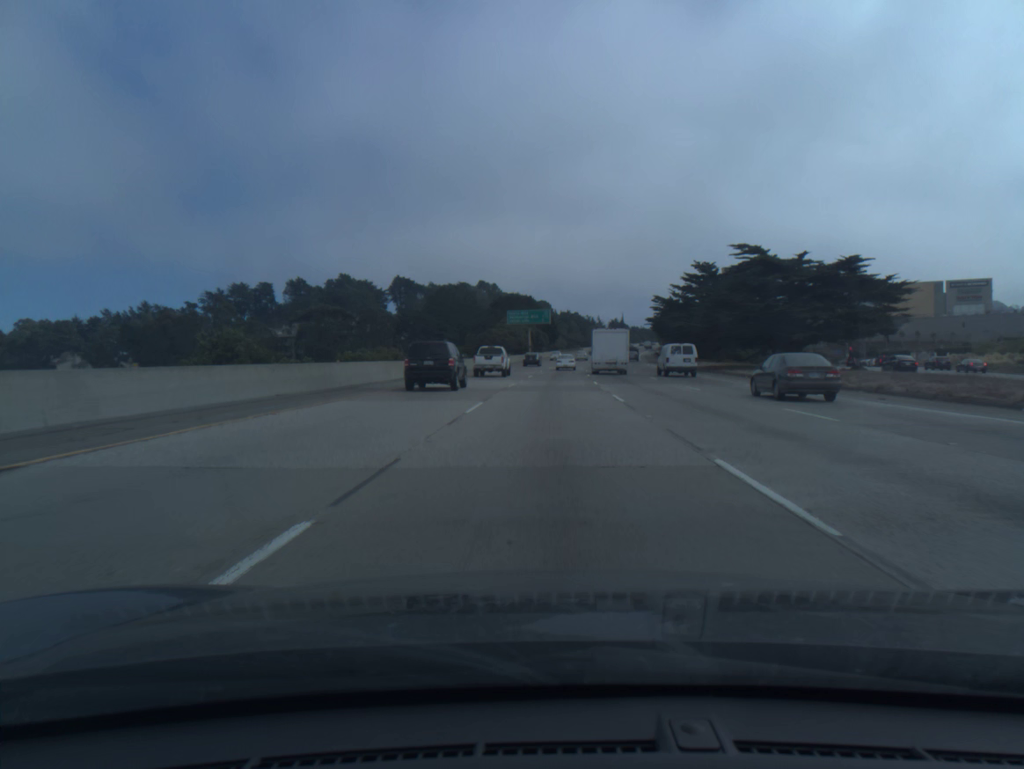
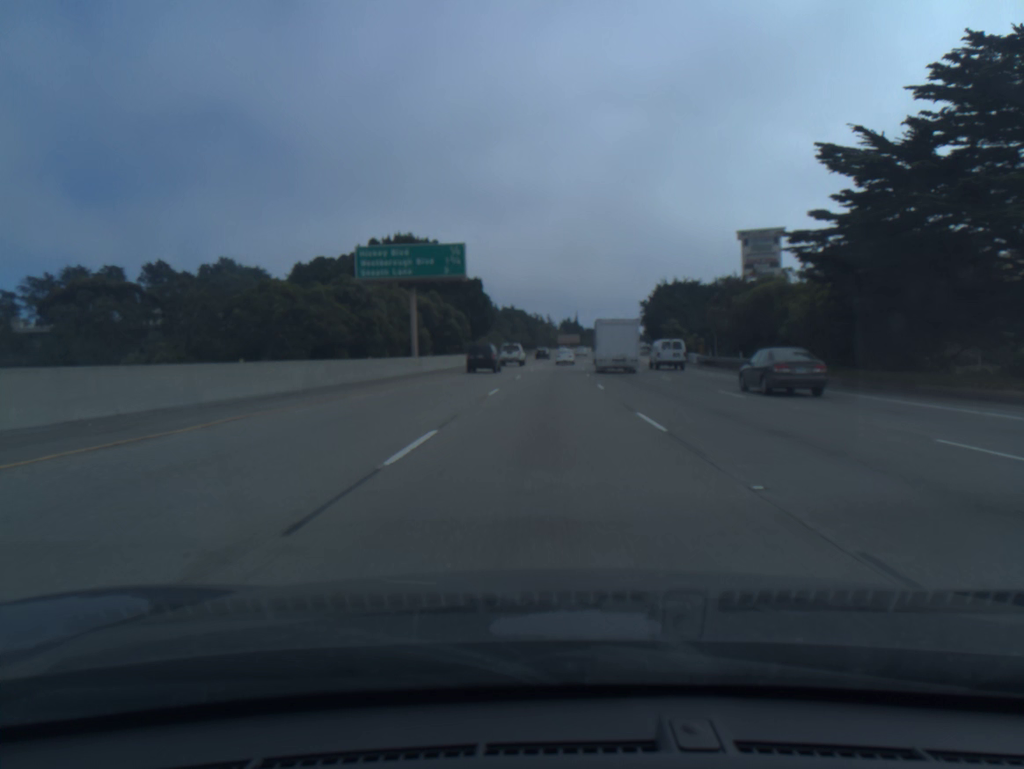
(+3.0, +81.3) m; +4°
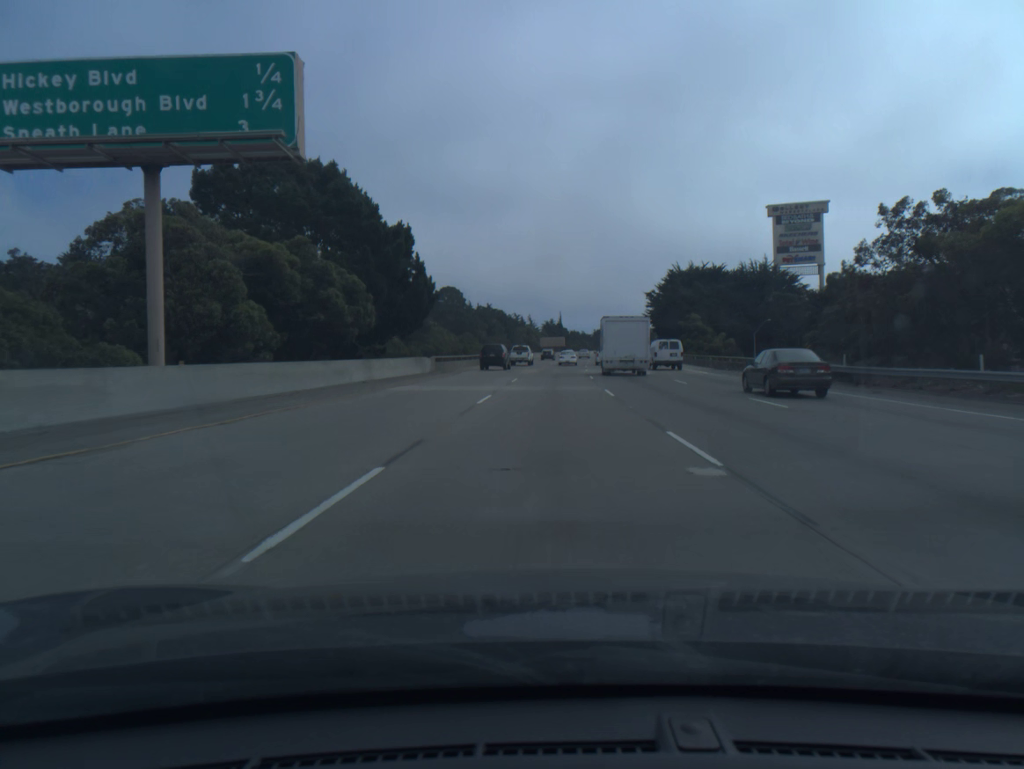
(+0.4, +33.1) m; +2°
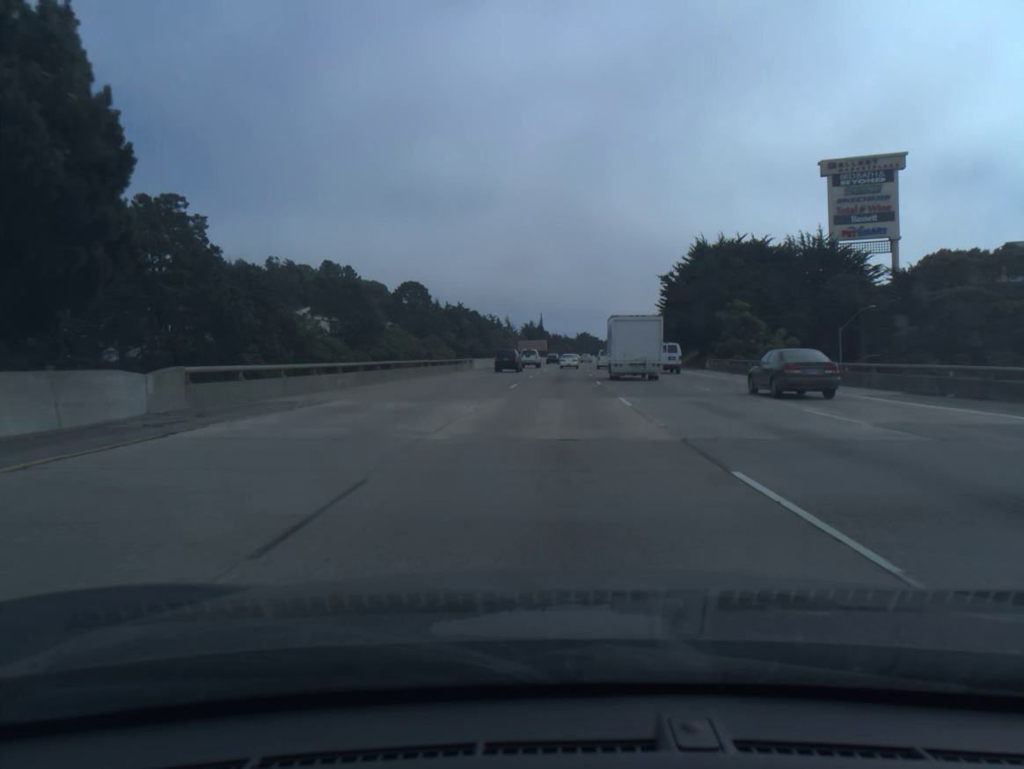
(+0.4, +33.4) m; +1°
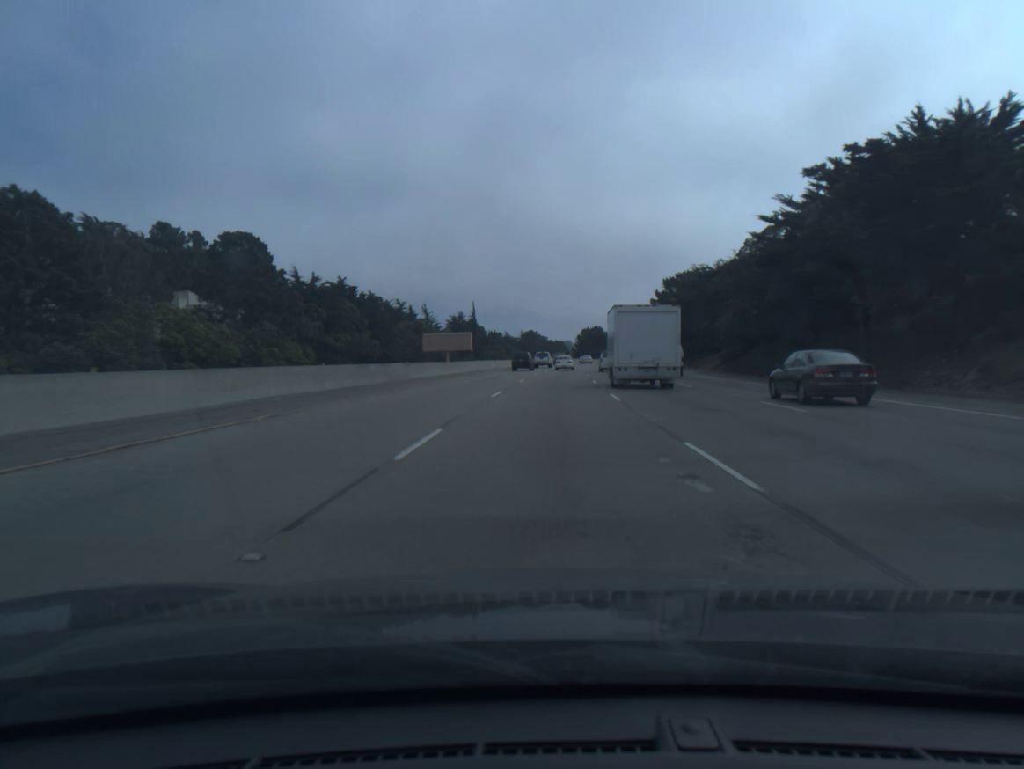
(+3.2, +85.0) m; +4°
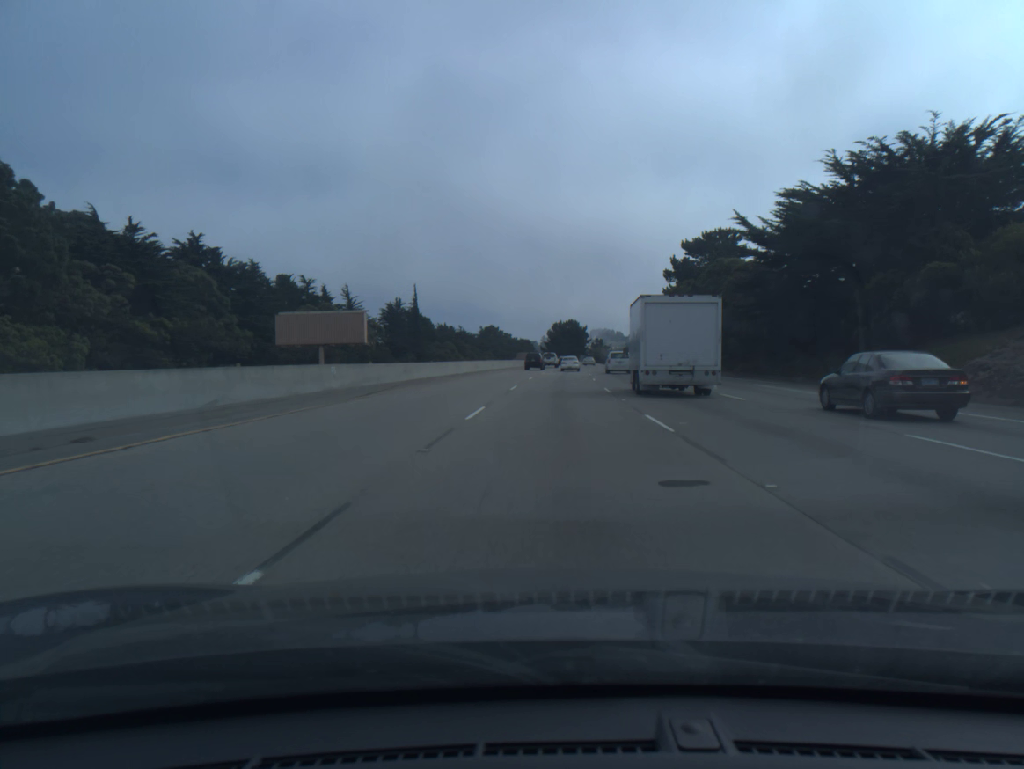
(+1.0, +52.4) m; +2°
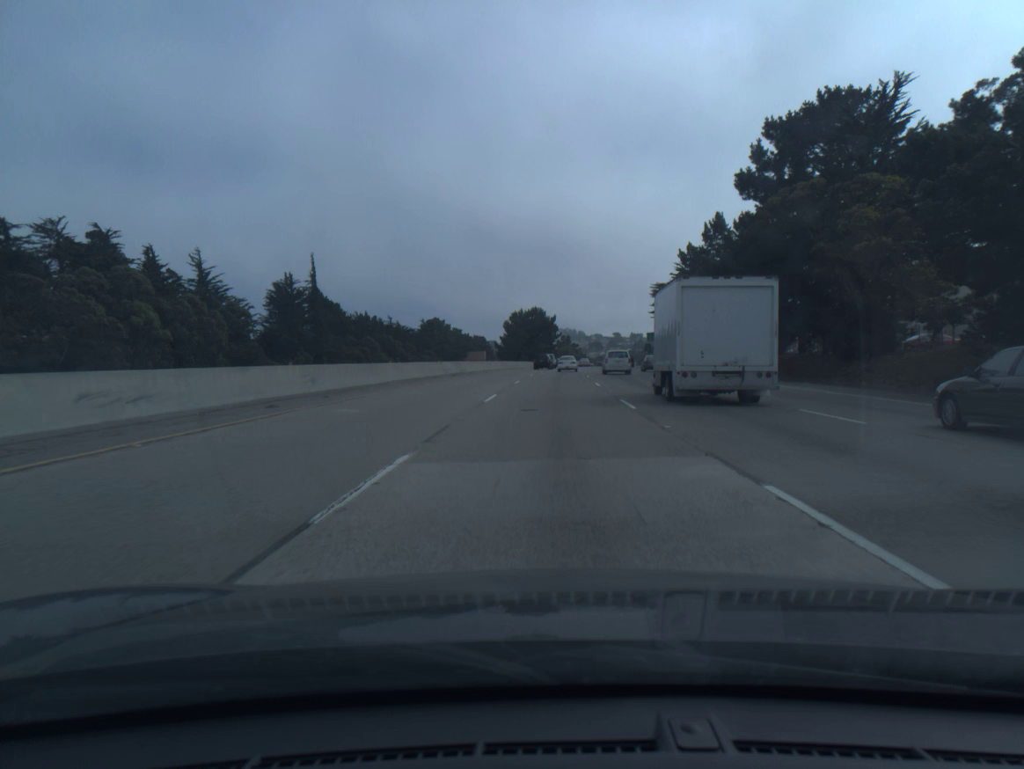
(+1.4, +53.3) m; +3°
